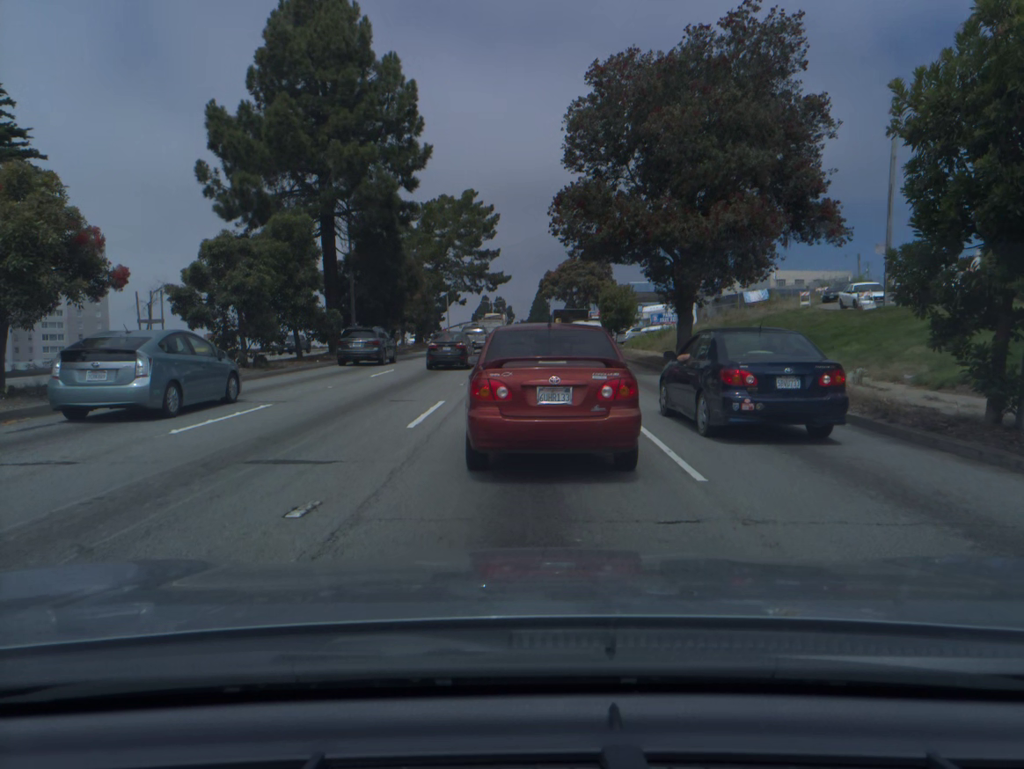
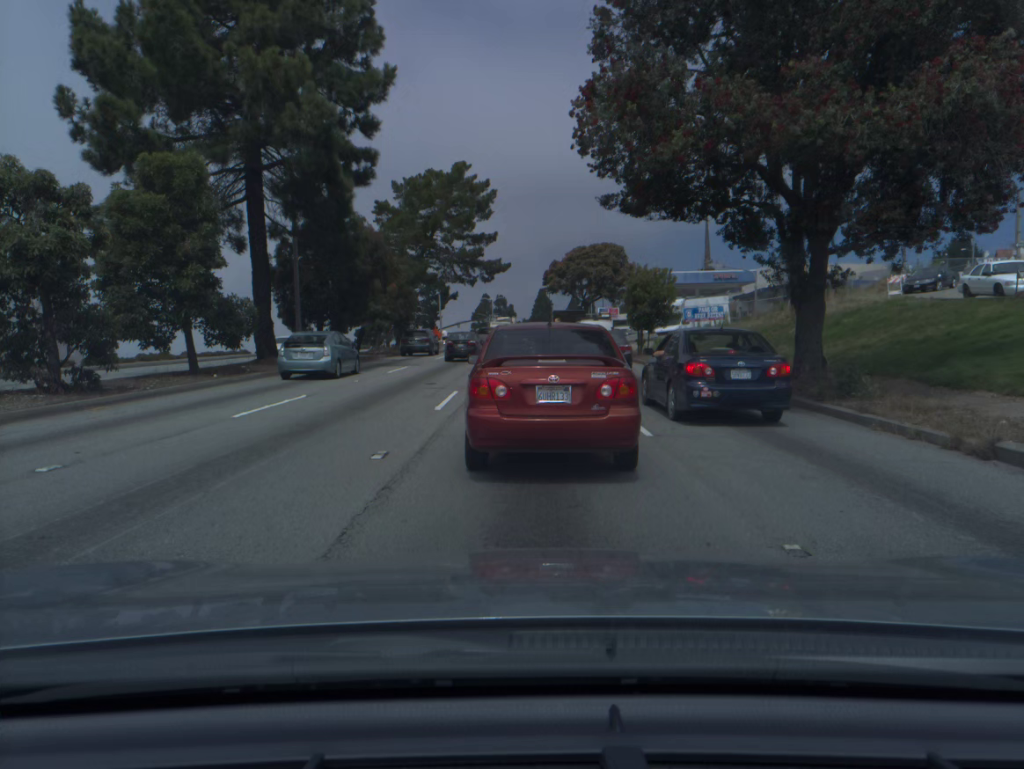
(0.0, +12.0) m; 0°
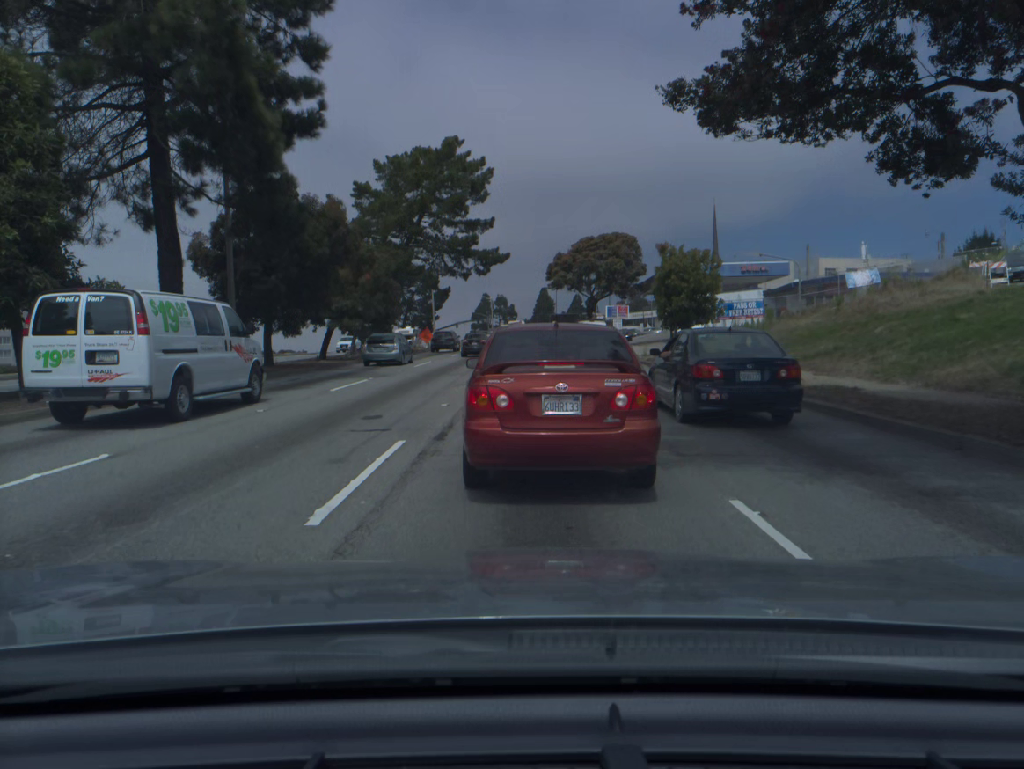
(0.0, +8.4) m; 0°
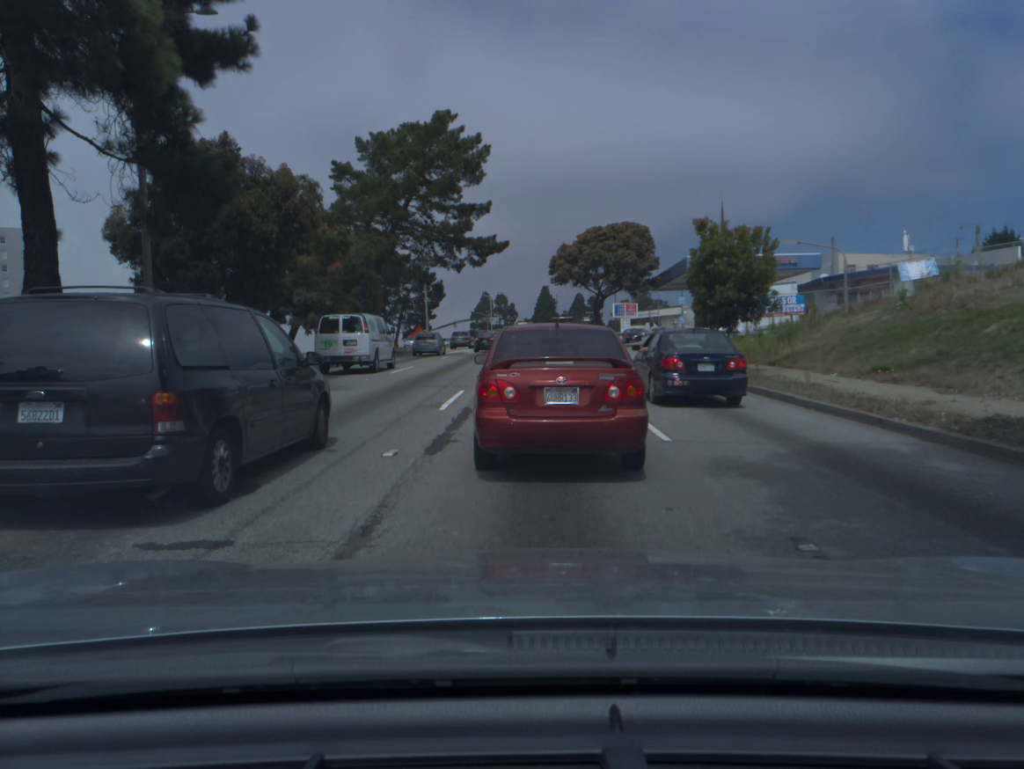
(0.0, +6.2) m; 0°
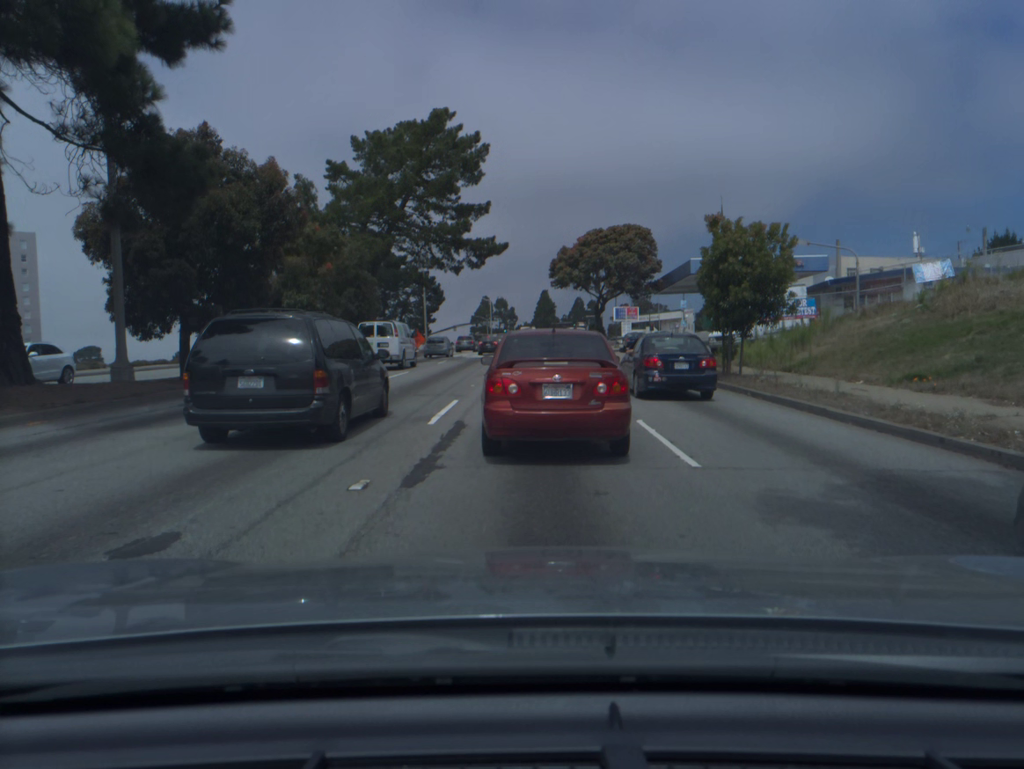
(0.0, +1.7) m; 0°
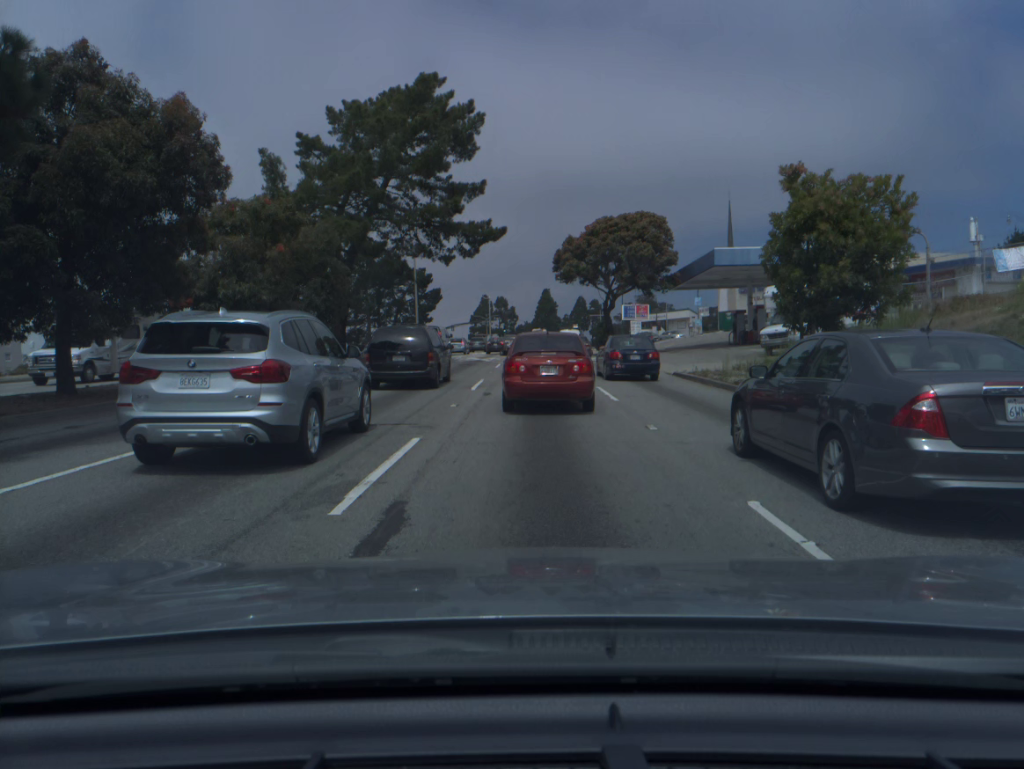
(0.0, +6.2) m; 0°
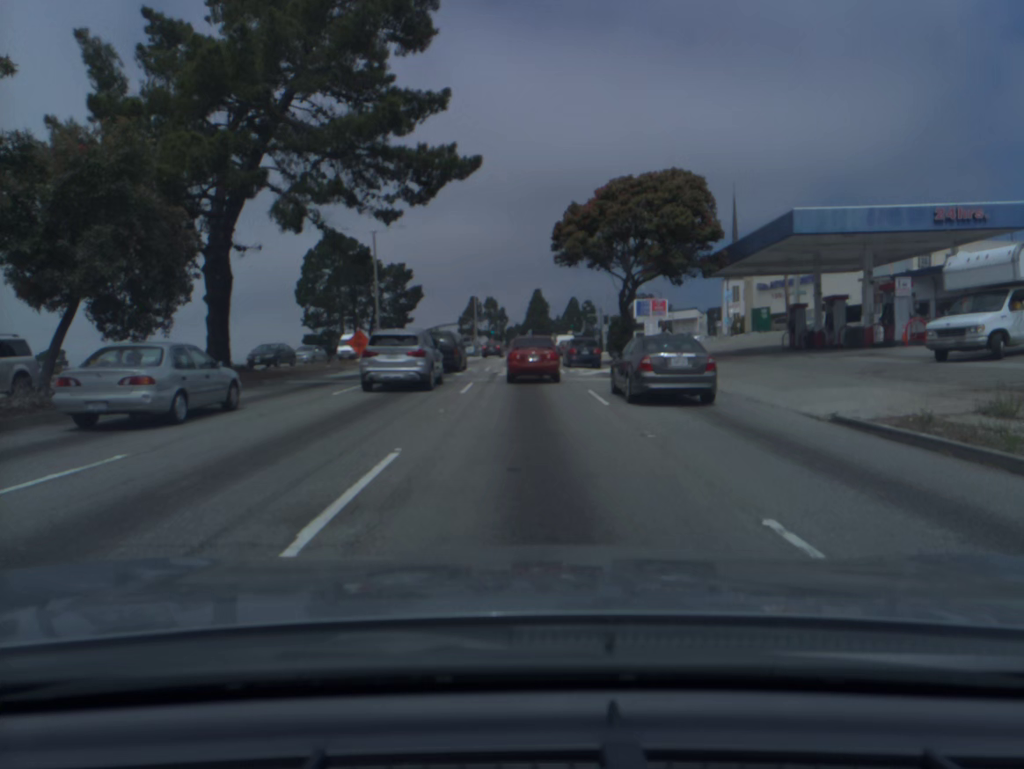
(0.0, +15.3) m; +1°
